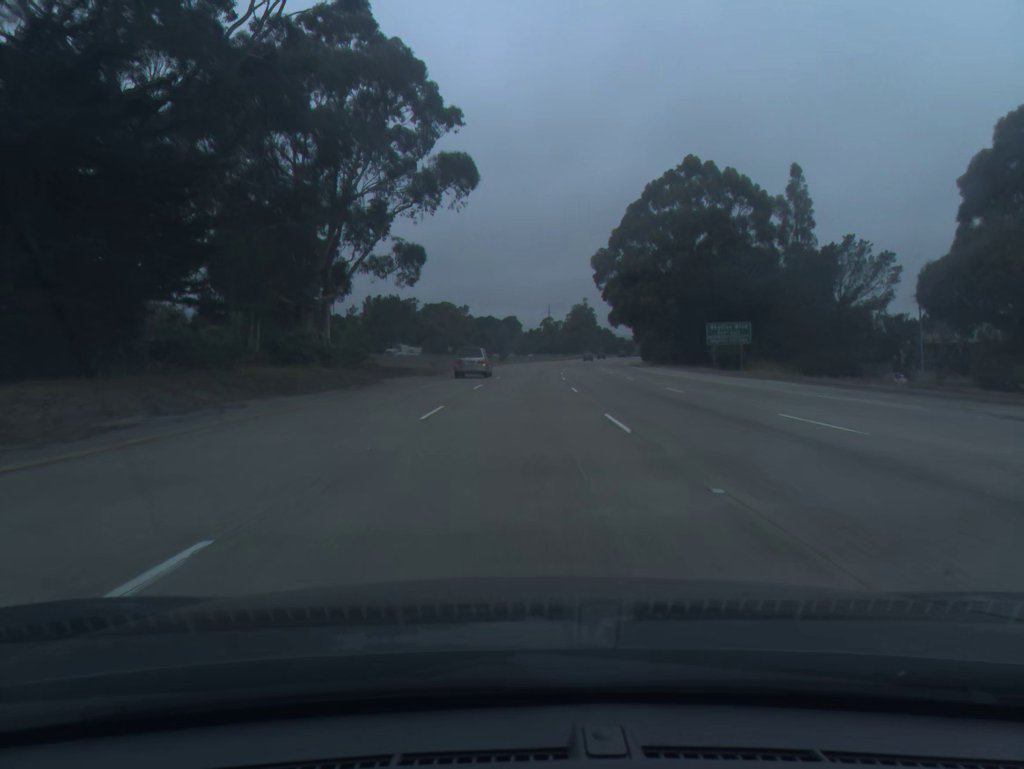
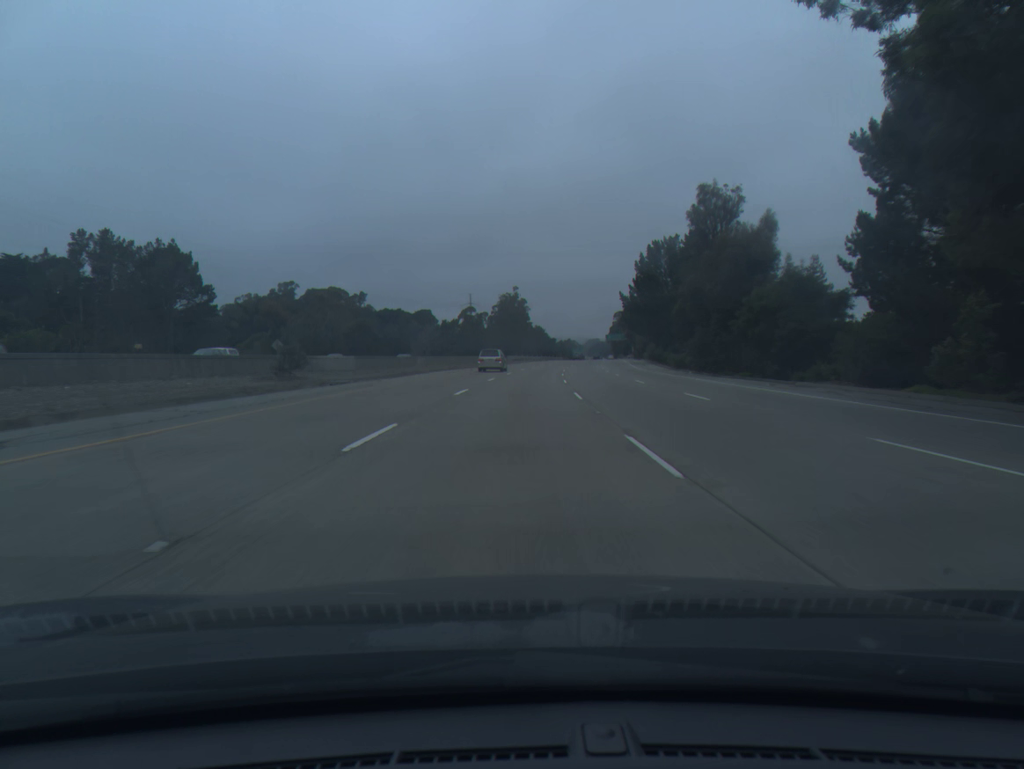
(+3.8, +93.2) m; +5°
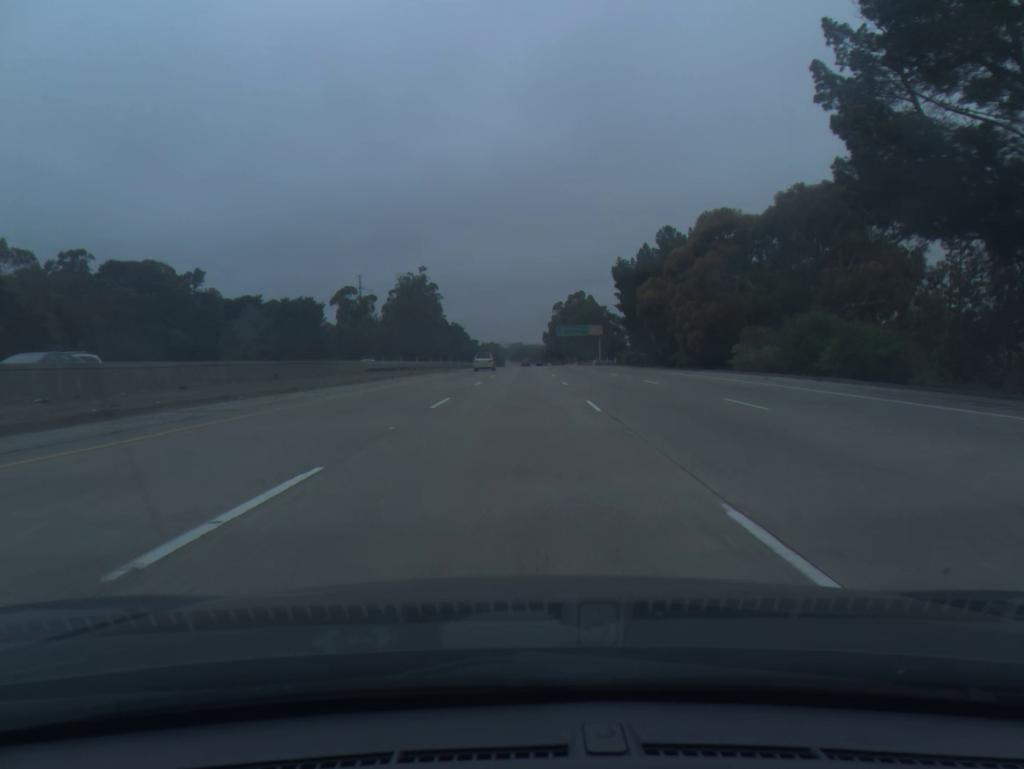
(+4.2, +93.2) m; +6°
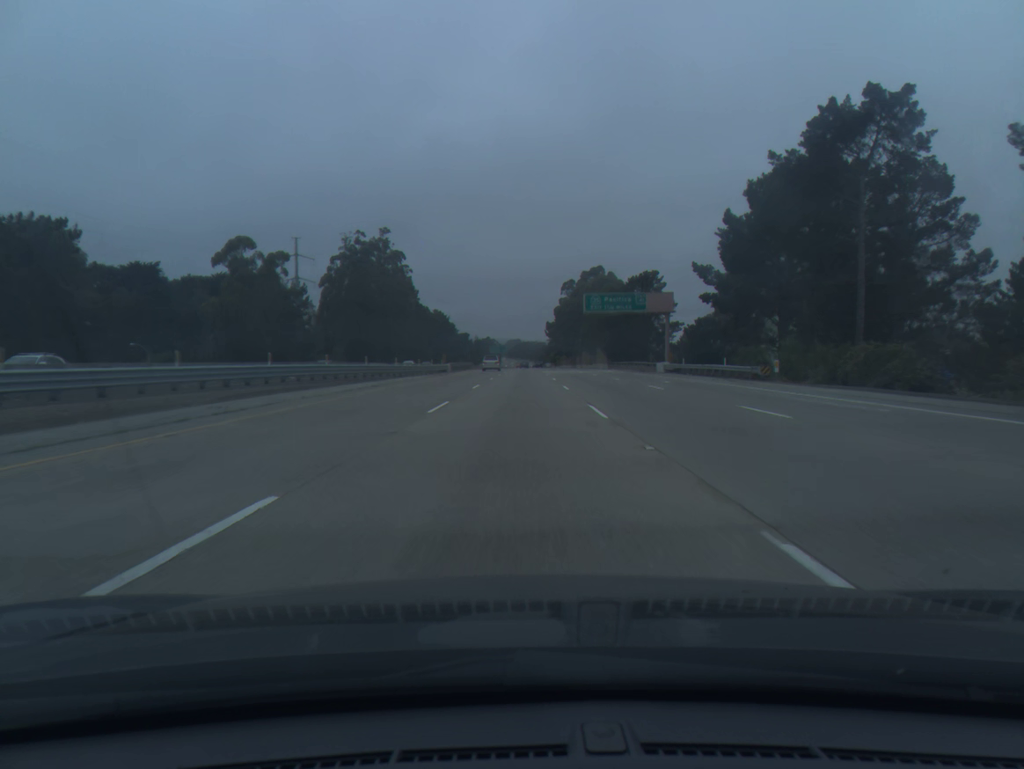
(+0.8, +74.6) m; 0°
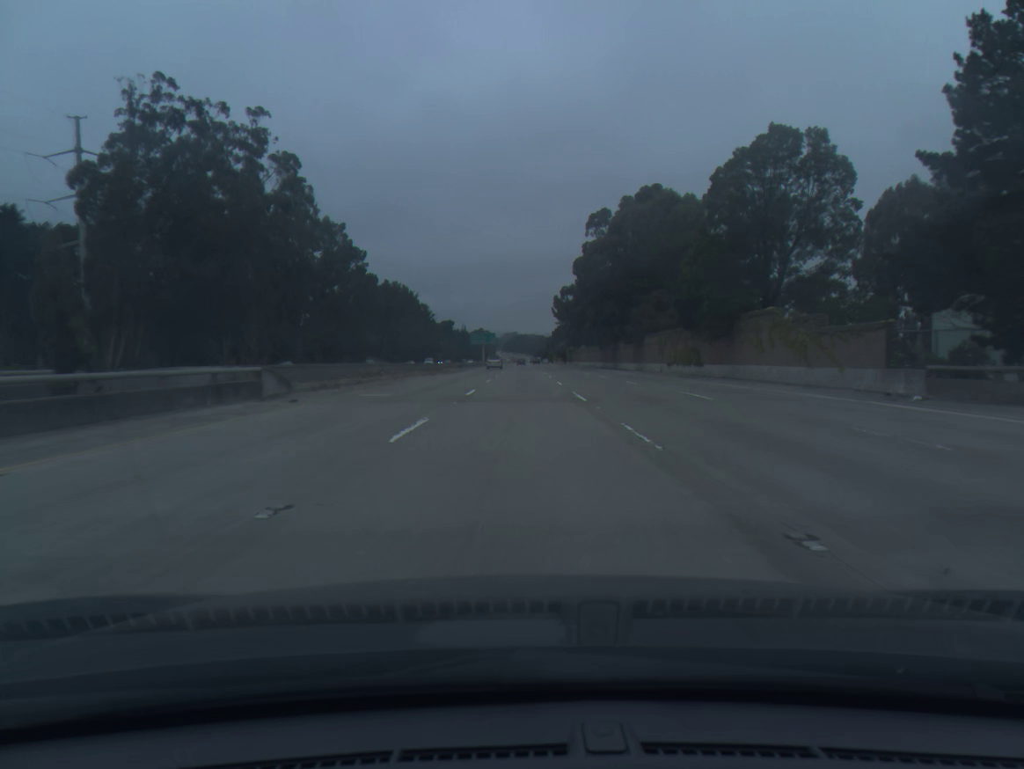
(+0.5, +93.5) m; 0°
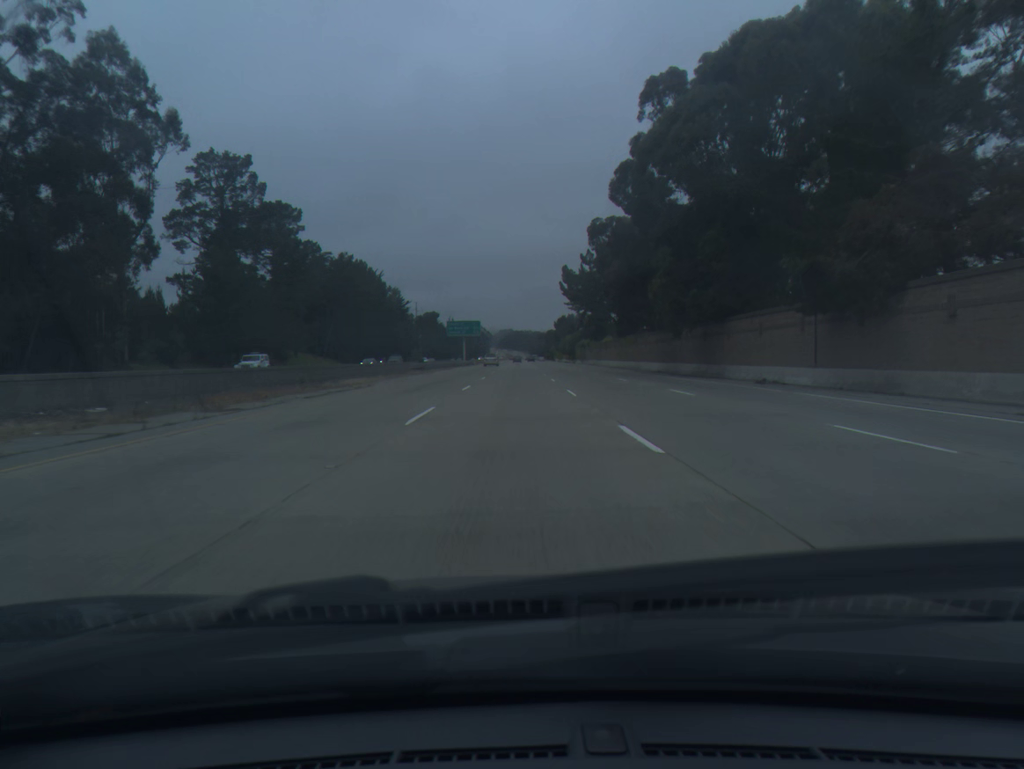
(+0.3, +56.3) m; 0°
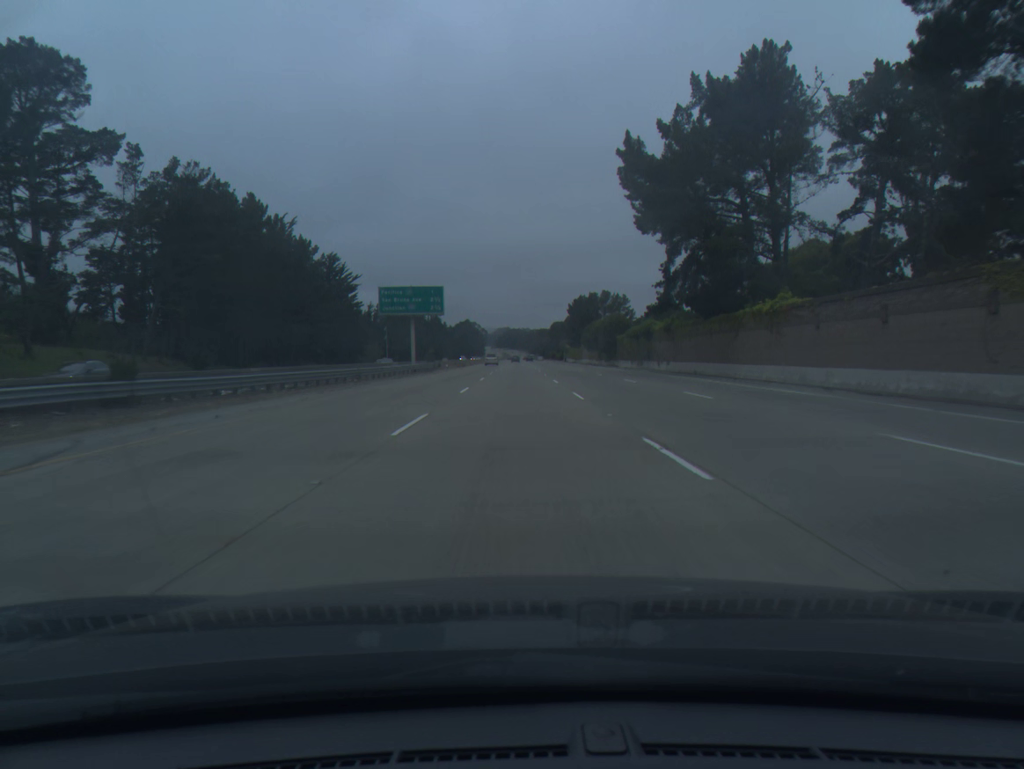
(-0.3, +75.1) m; 0°
